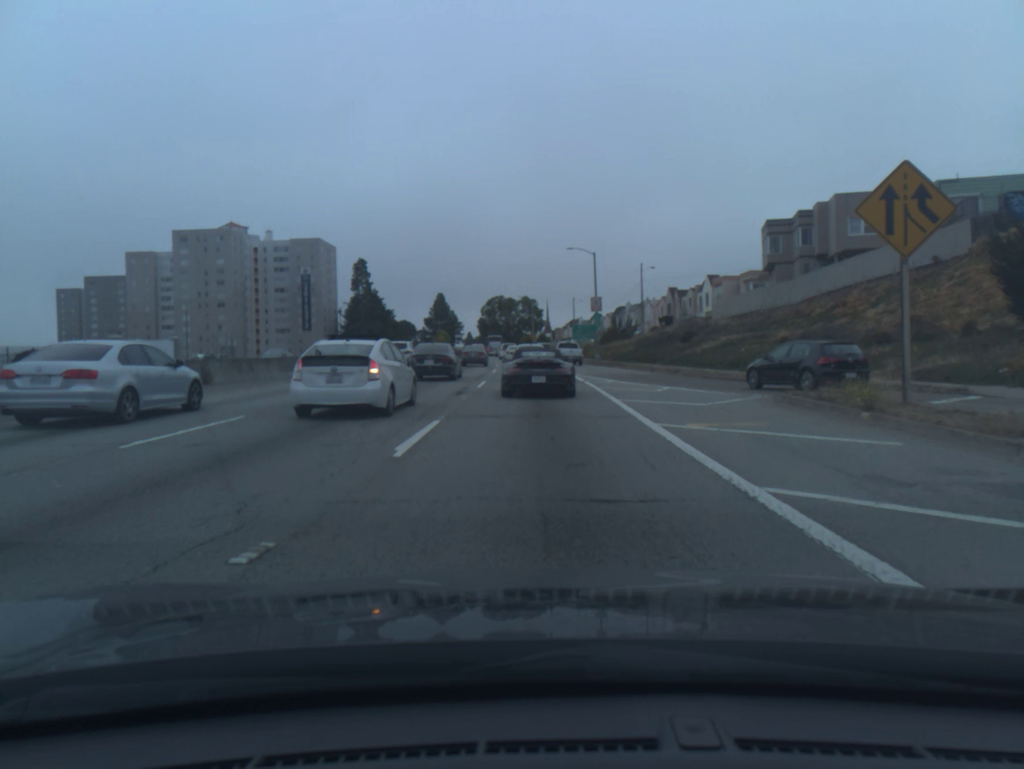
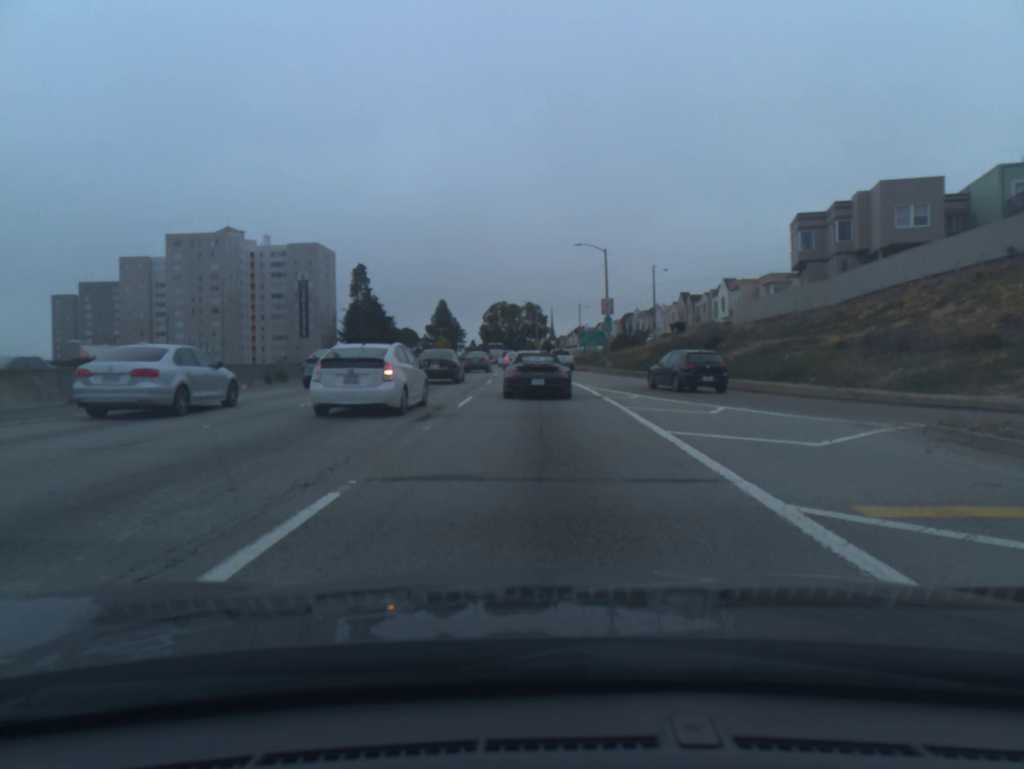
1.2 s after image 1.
(0.0, +6.9) m; 0°
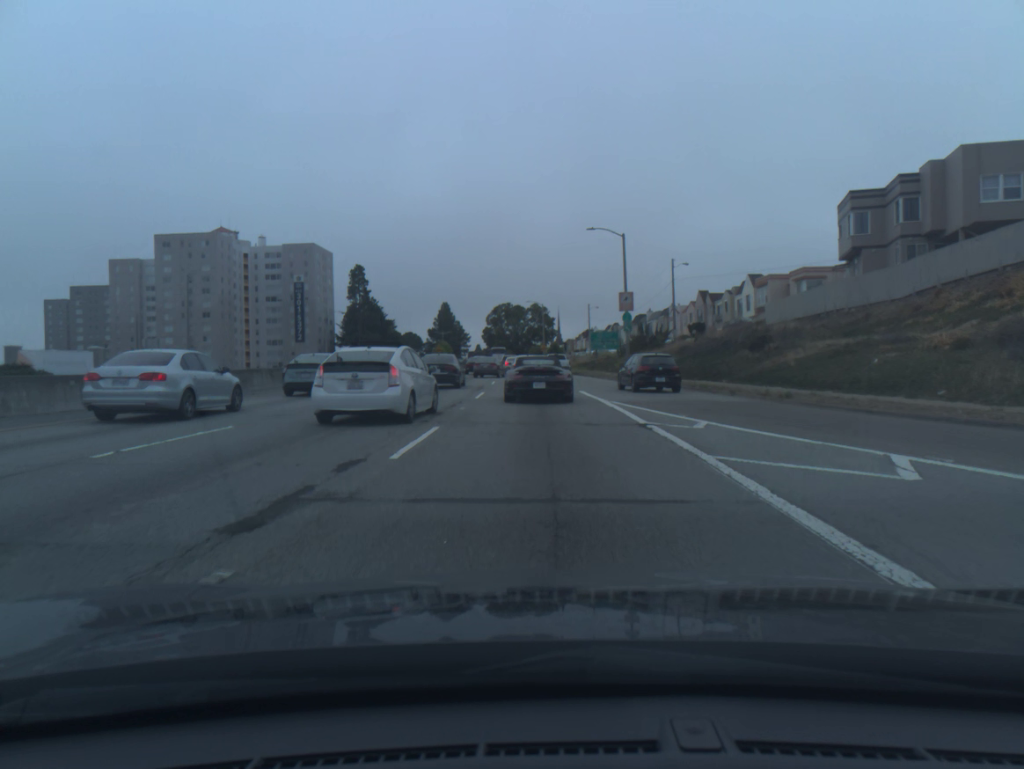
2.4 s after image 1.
(0.0, +8.6) m; 0°
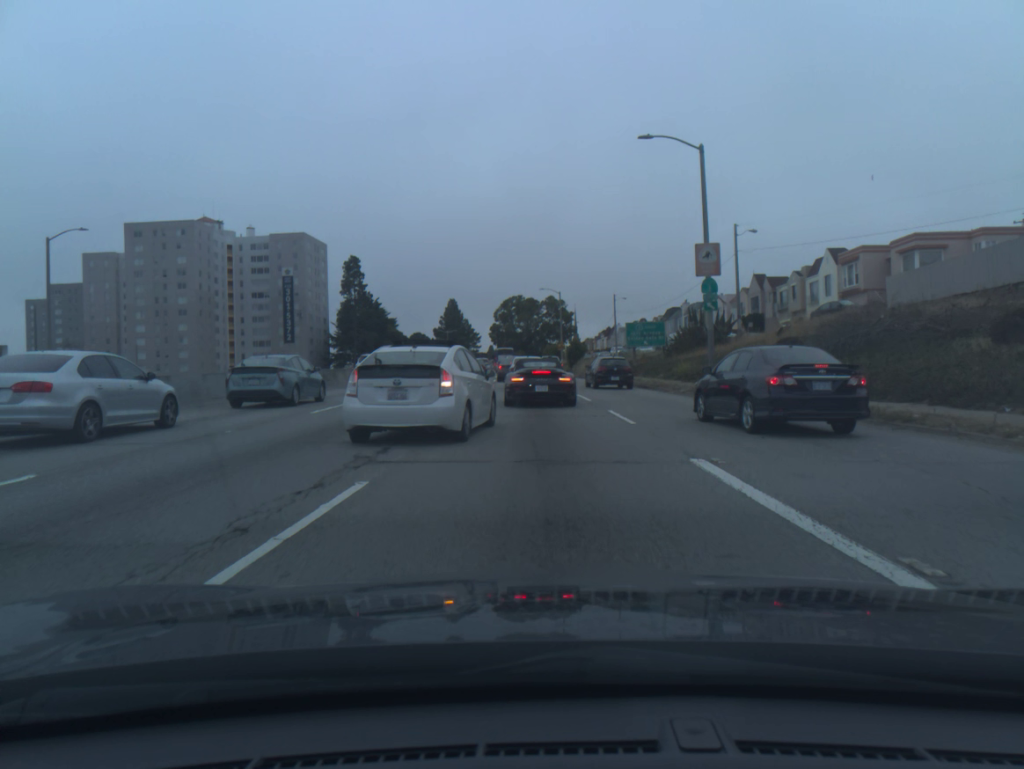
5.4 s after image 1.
(-0.2, +20.6) m; -1°
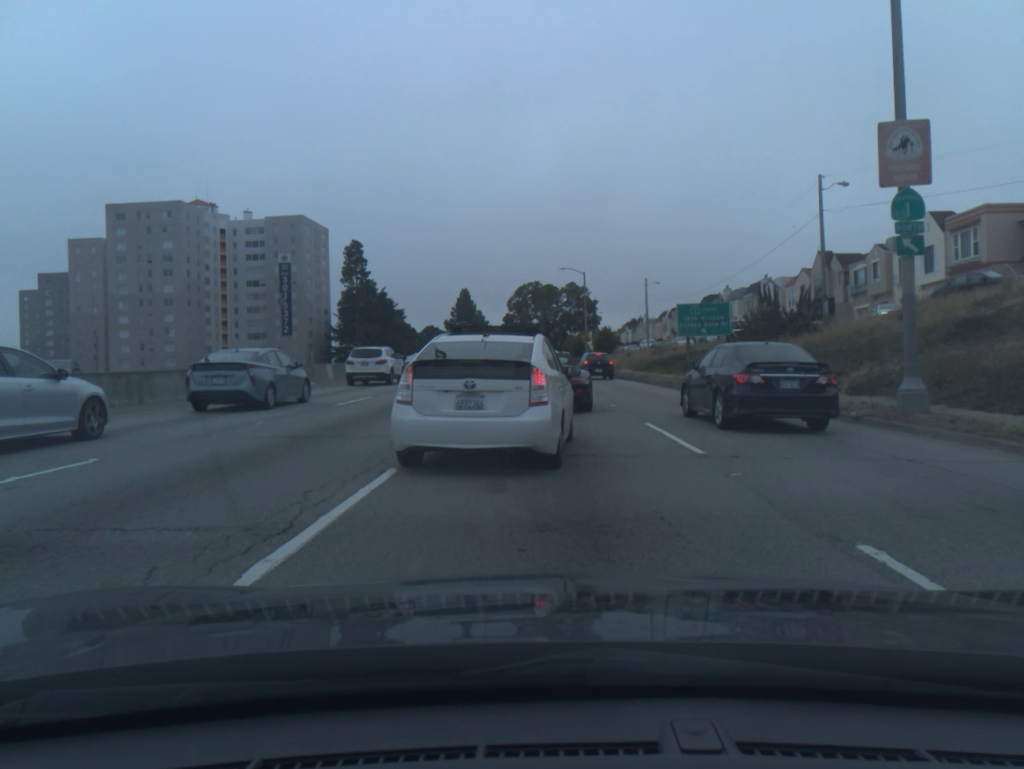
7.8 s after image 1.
(-0.2, +14.3) m; -1°
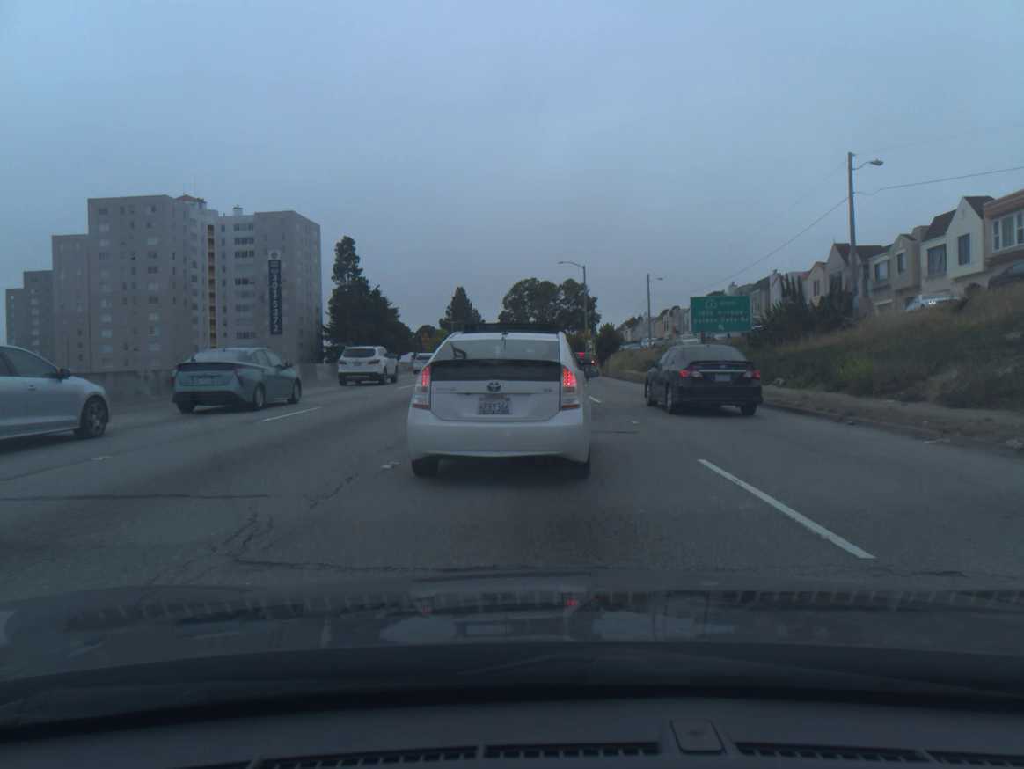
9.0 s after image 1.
(0.0, +5.1) m; 0°
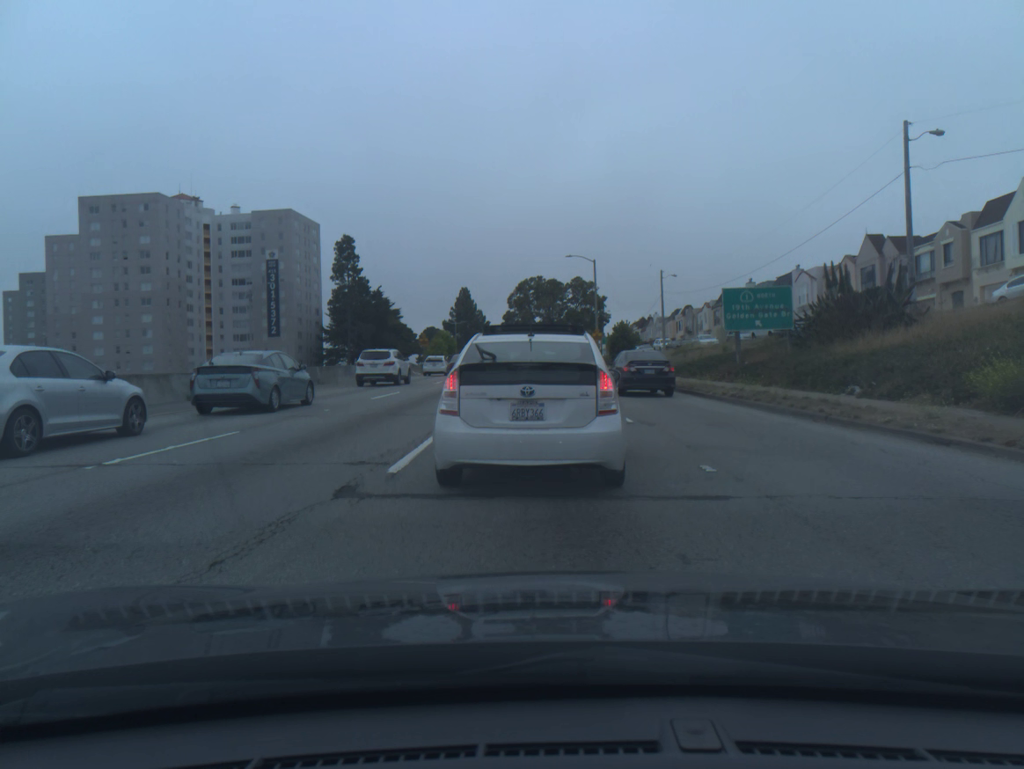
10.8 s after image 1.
(0.0, +5.5) m; -1°
